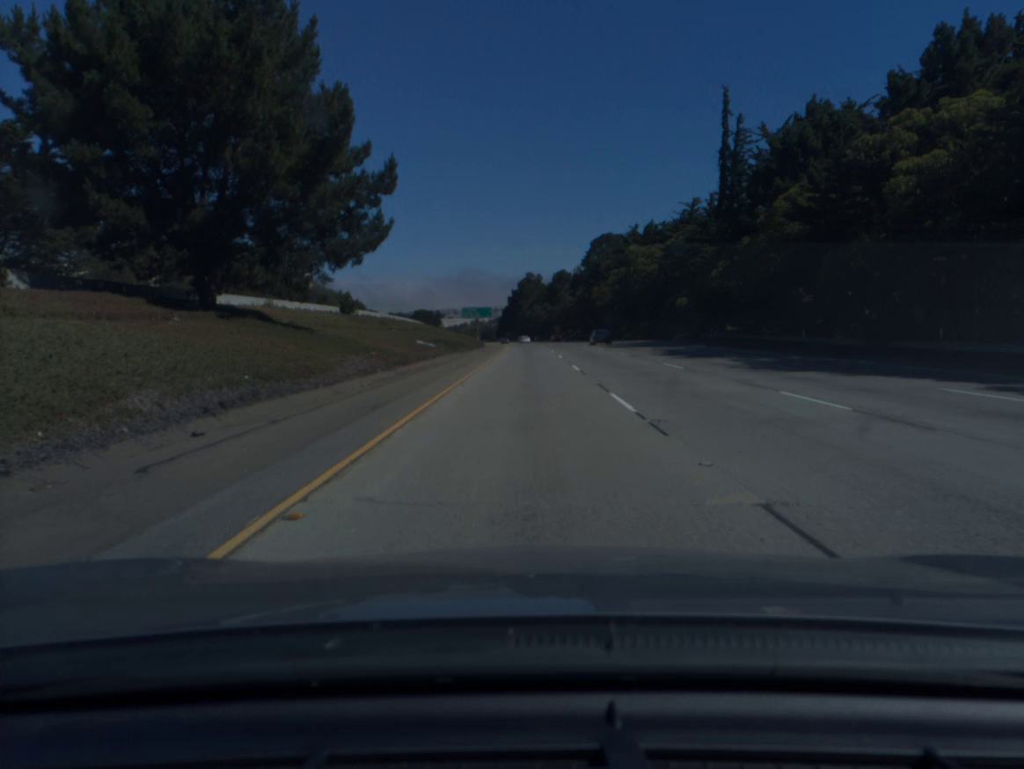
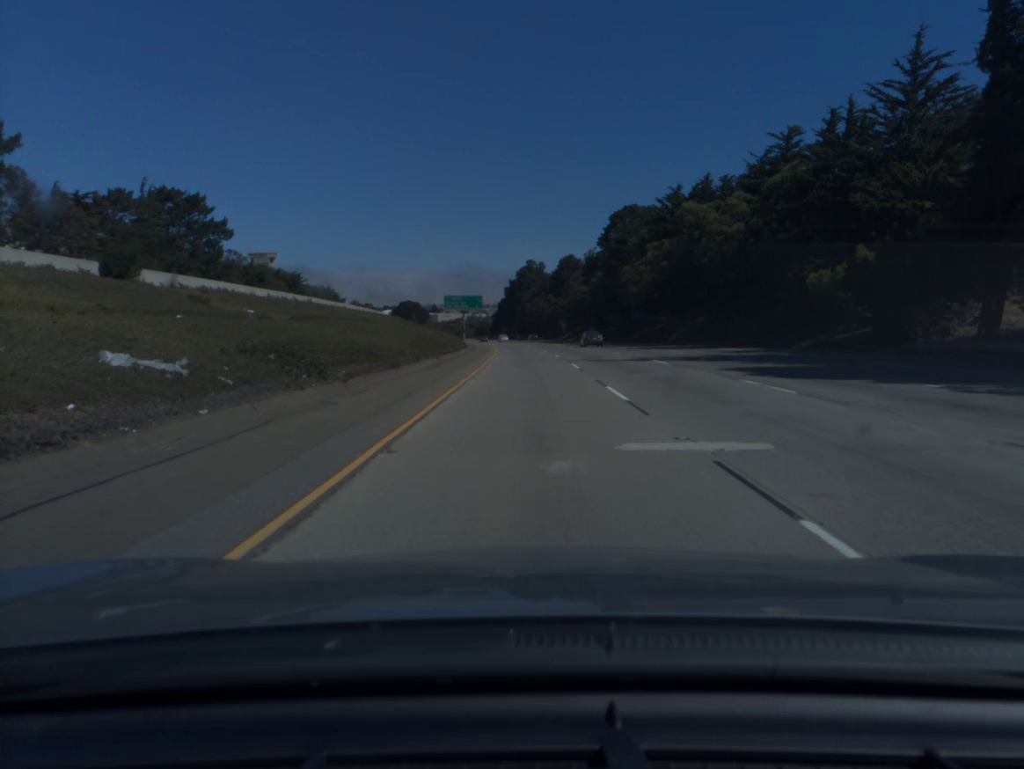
(0.0, +40.8) m; 0°
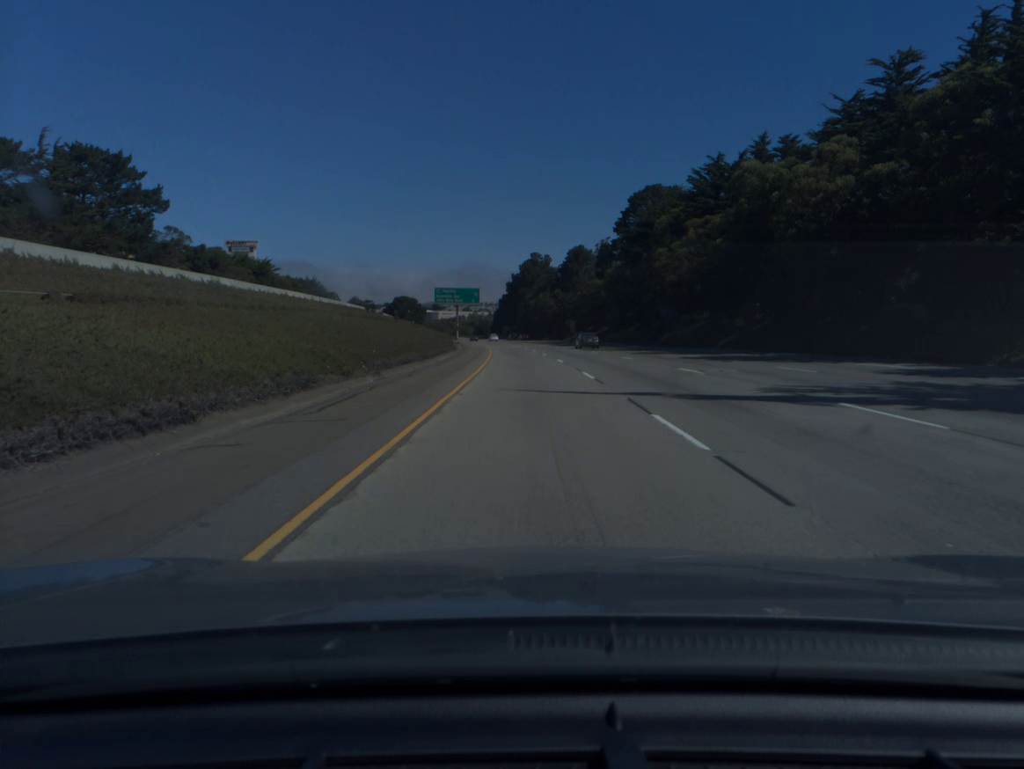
(0.0, +20.3) m; 0°
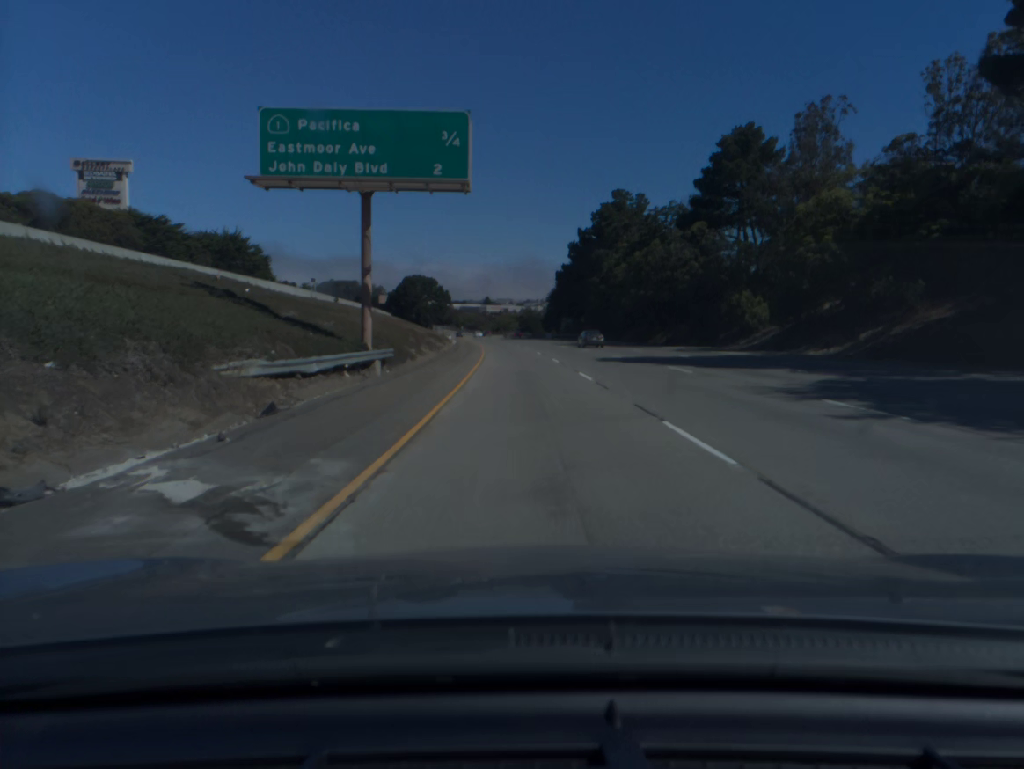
(-2.9, +101.3) m; -4°
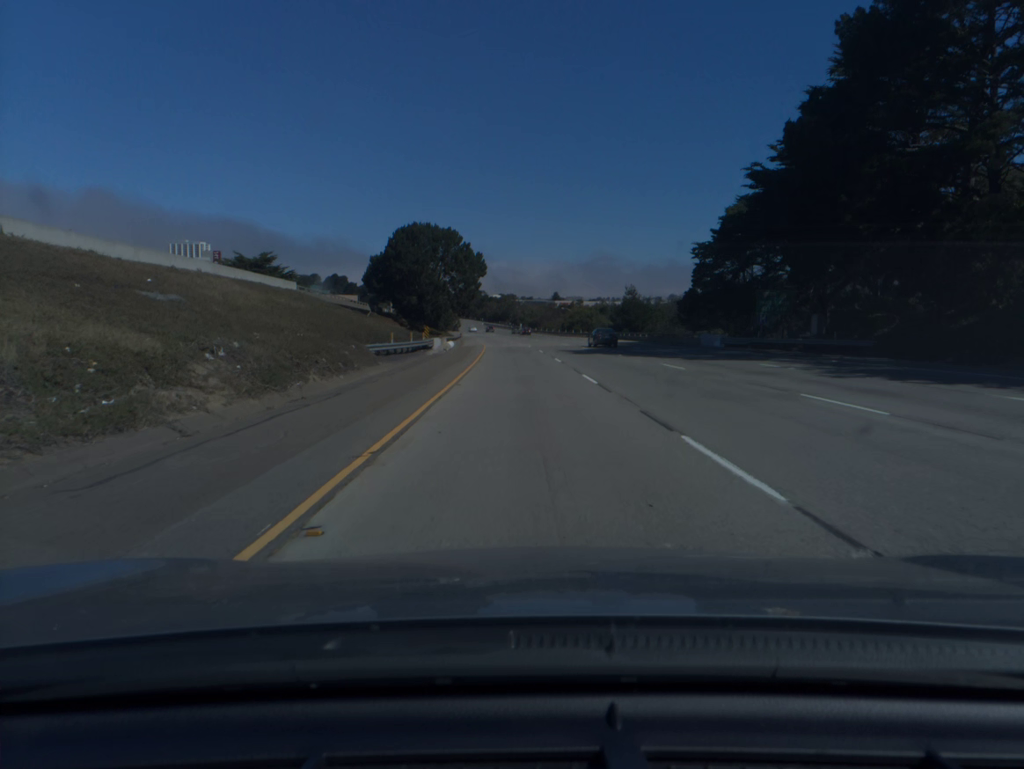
(-4.3, +100.9) m; -5°
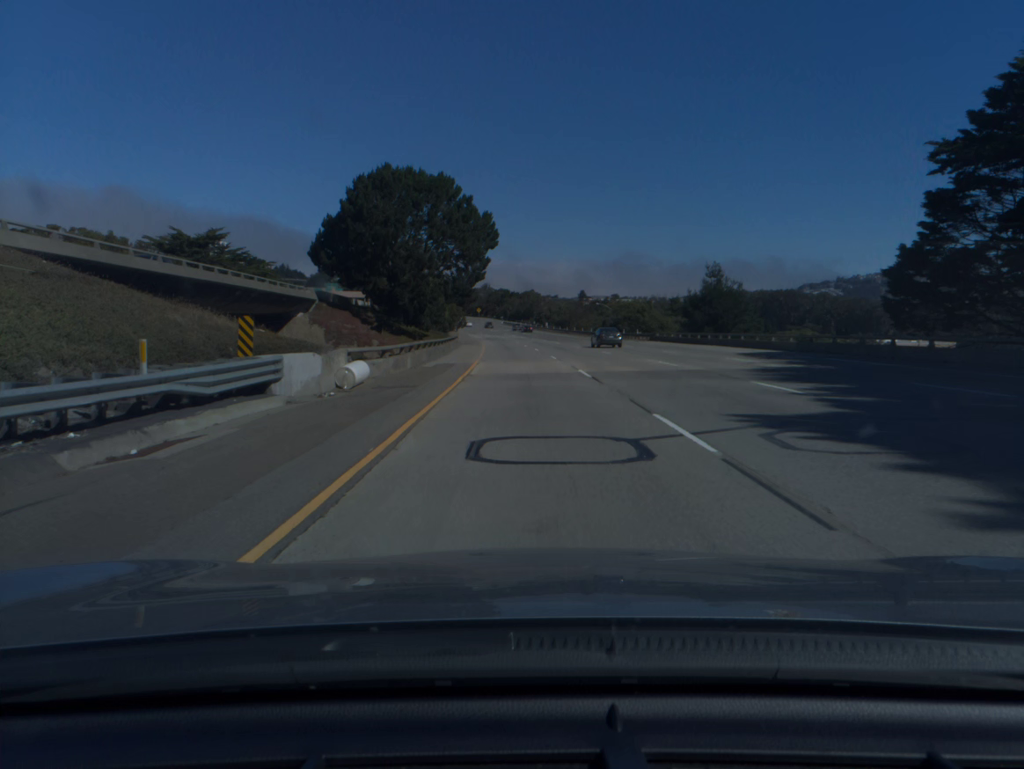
(-0.7, +40.3) m; -2°
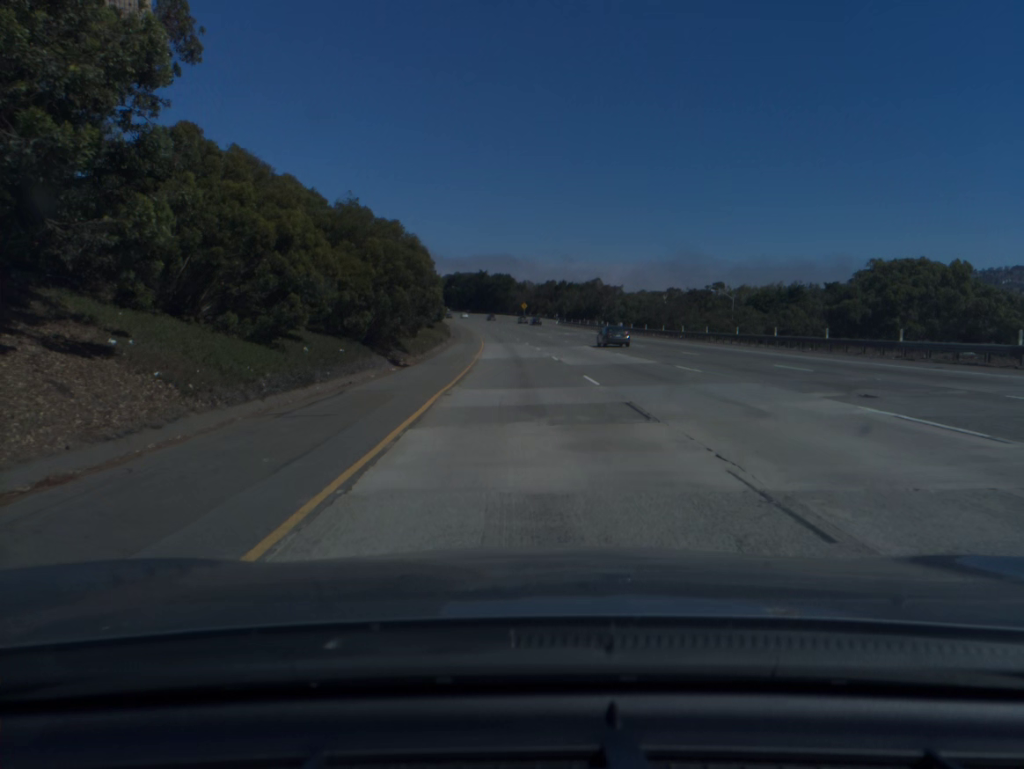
(-2.5, +80.0) m; -4°
